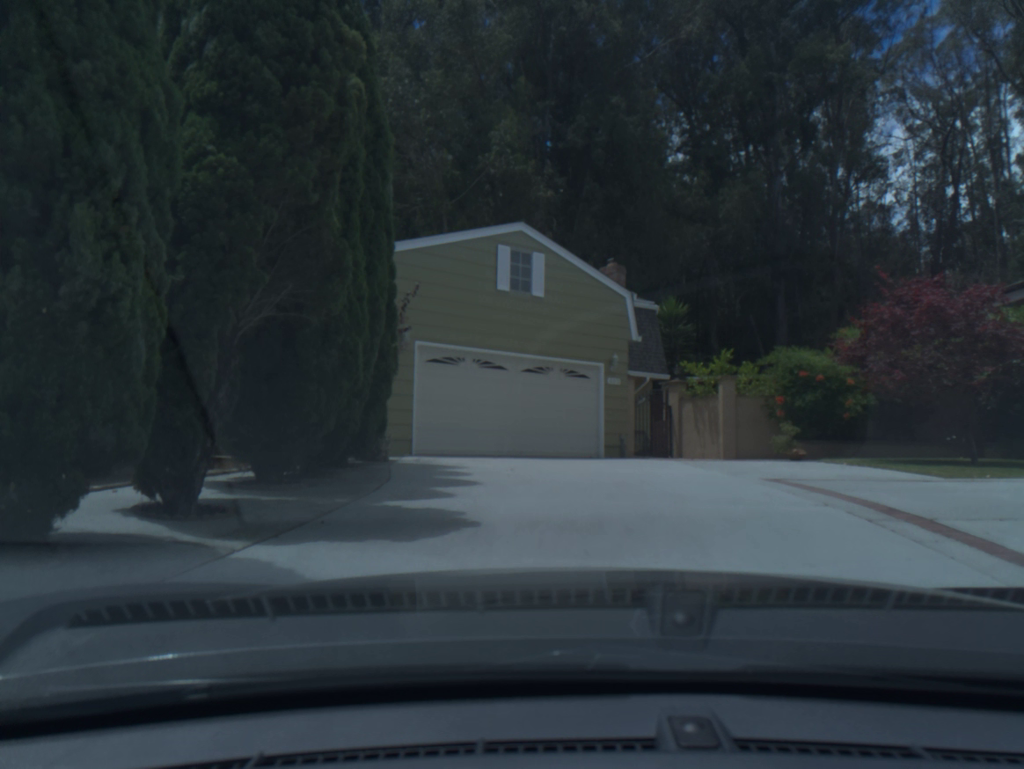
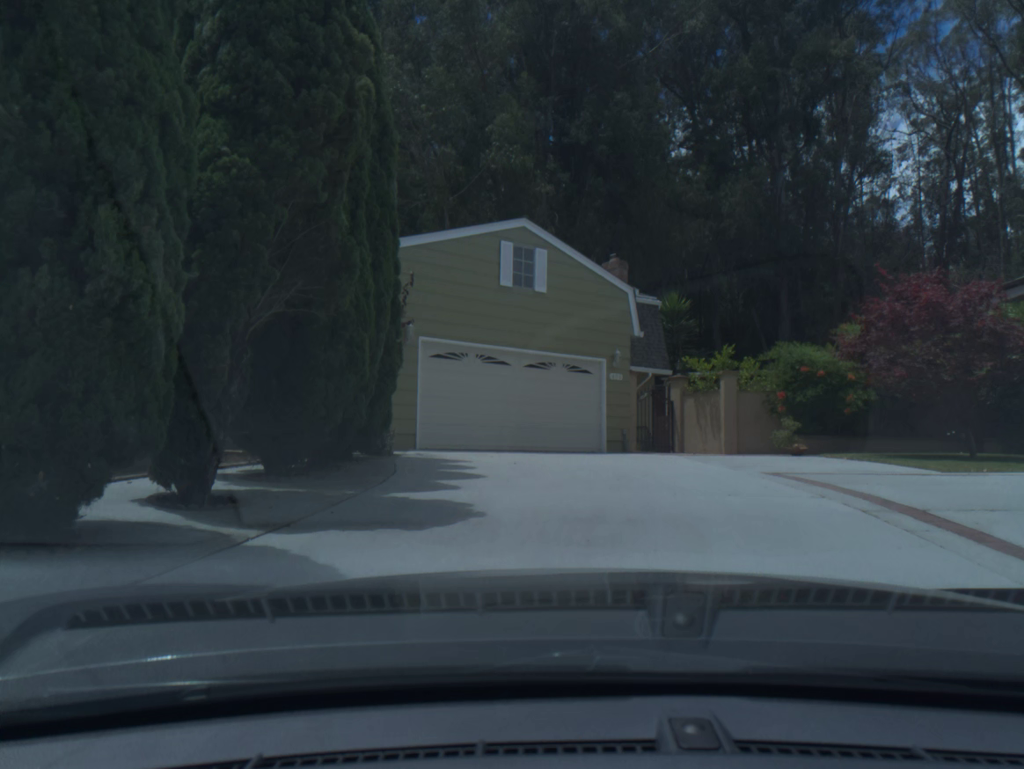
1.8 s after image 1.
(0.0, -0.1) m; 0°
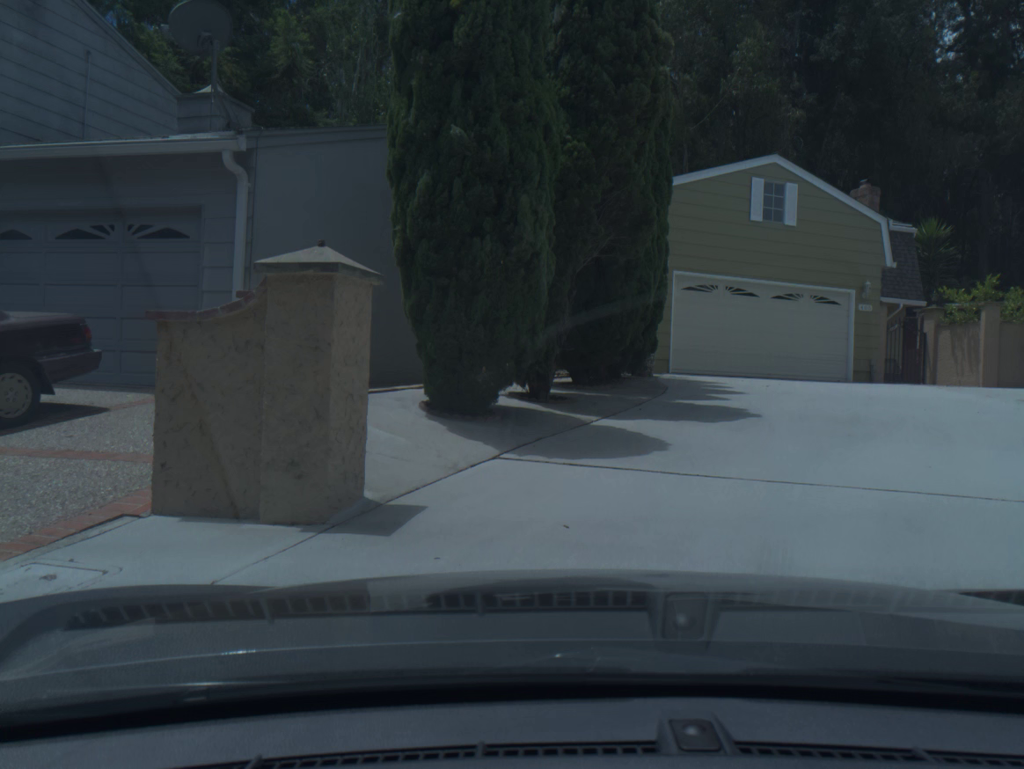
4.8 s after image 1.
(-0.3, -1.8) m; -16°
